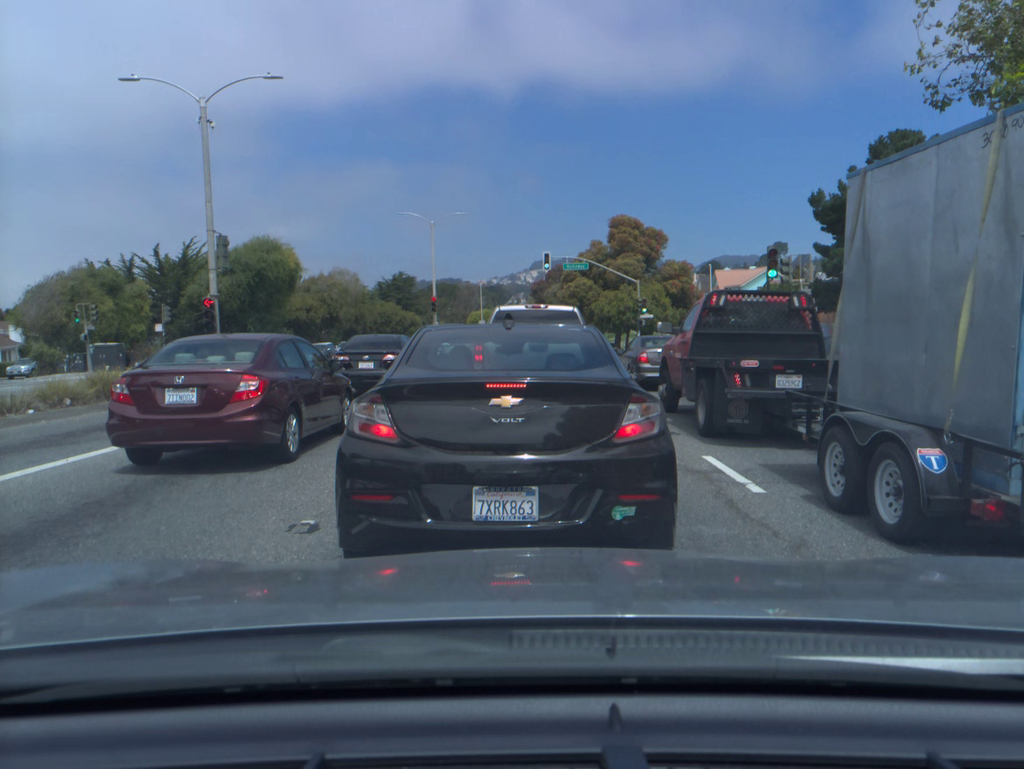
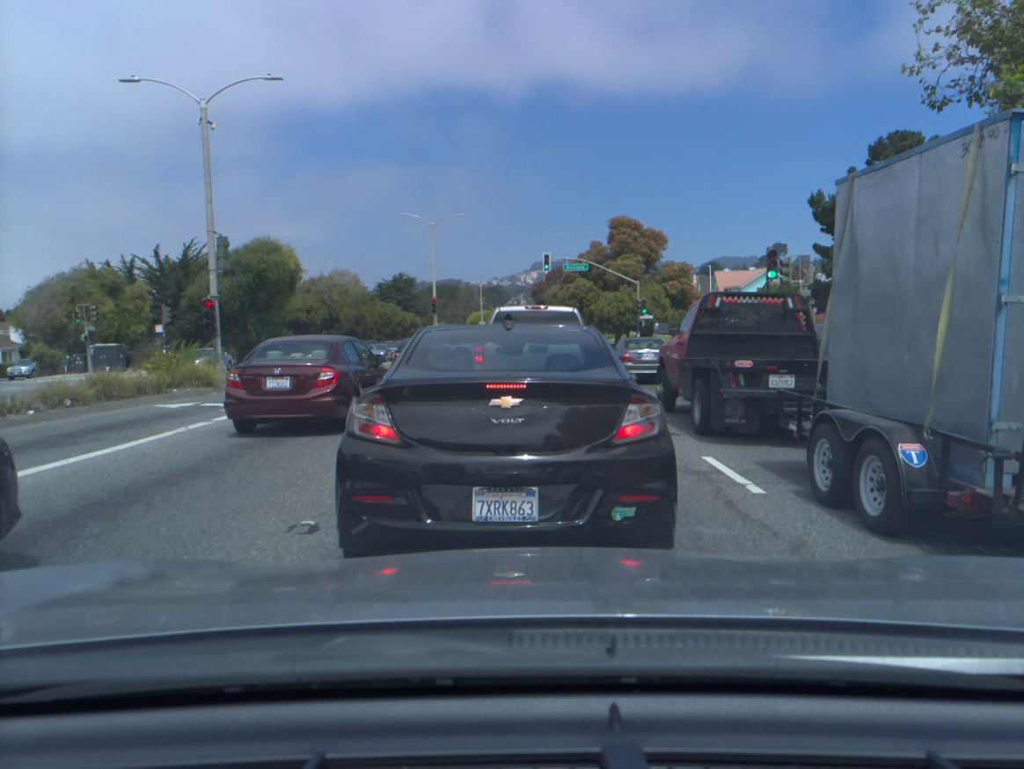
(0.0, 0.0) m; 0°
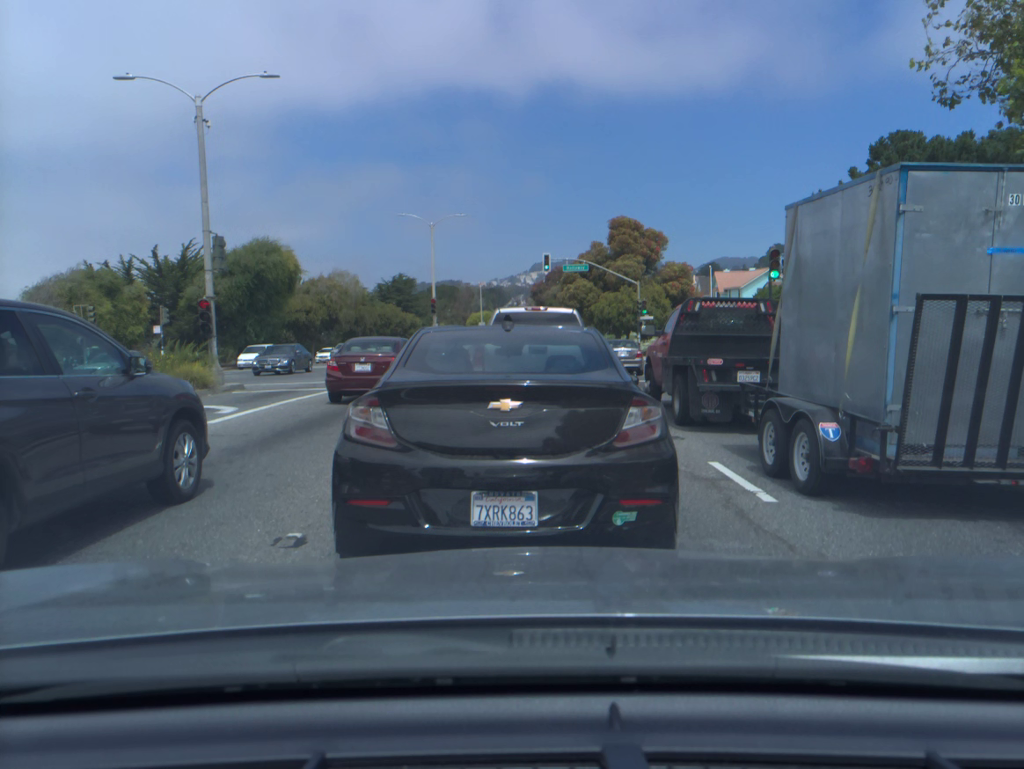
(0.0, +0.3) m; 0°
